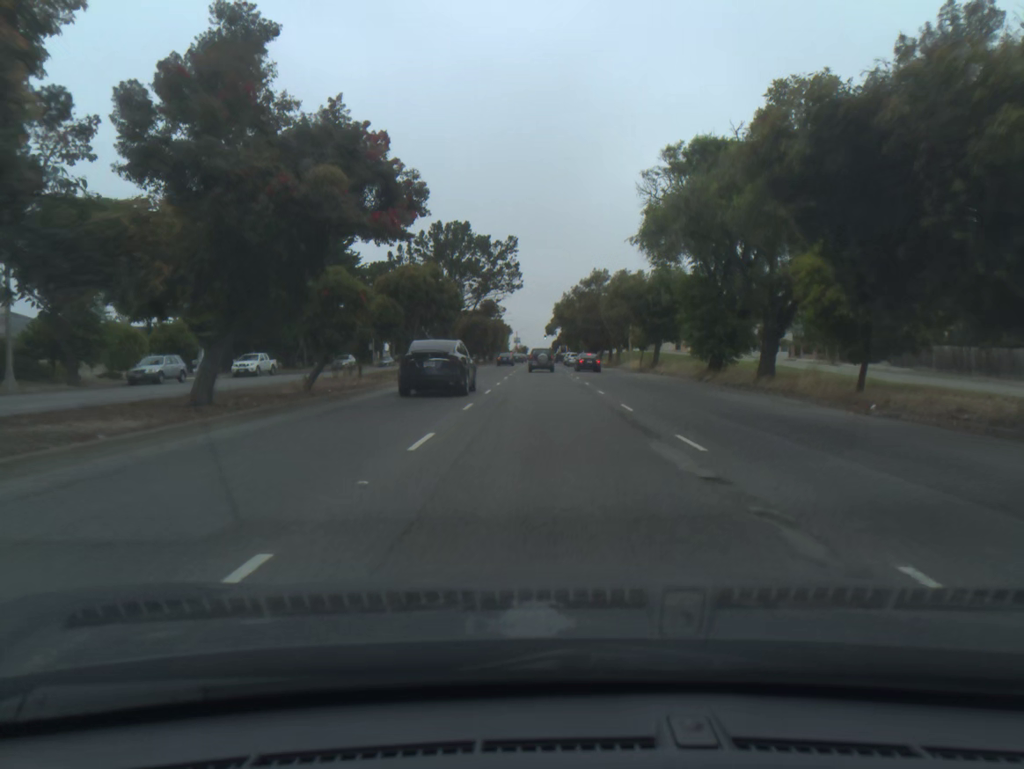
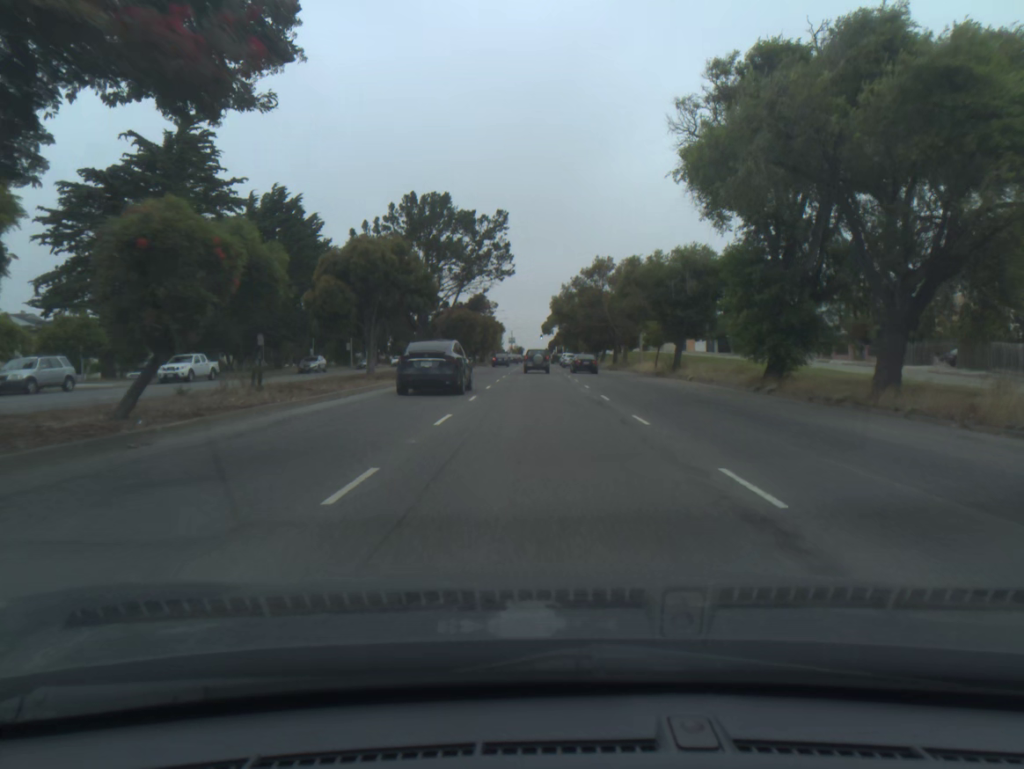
(0.0, +10.8) m; 0°
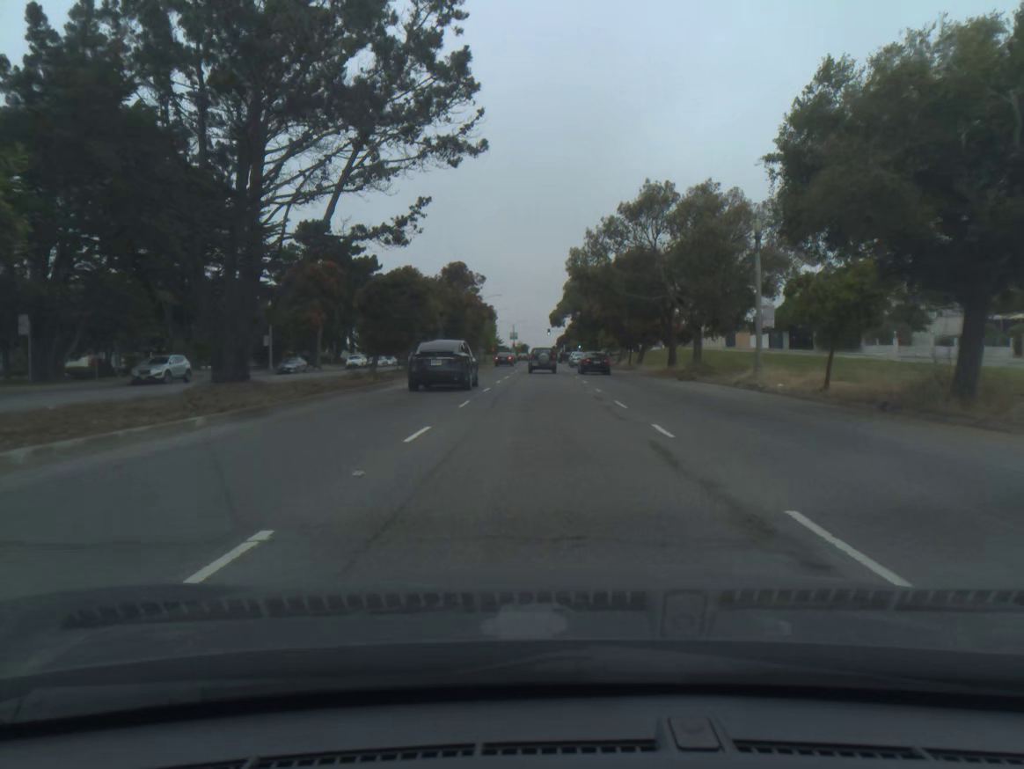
(-0.1, +32.0) m; 0°
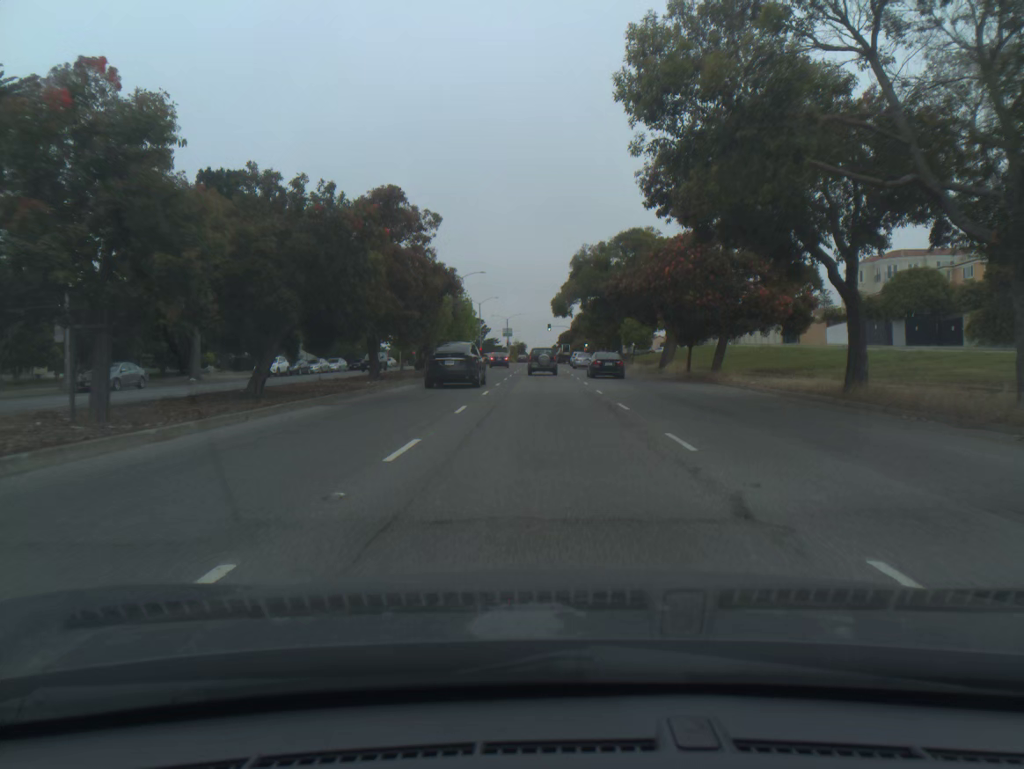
(0.0, +30.0) m; 0°
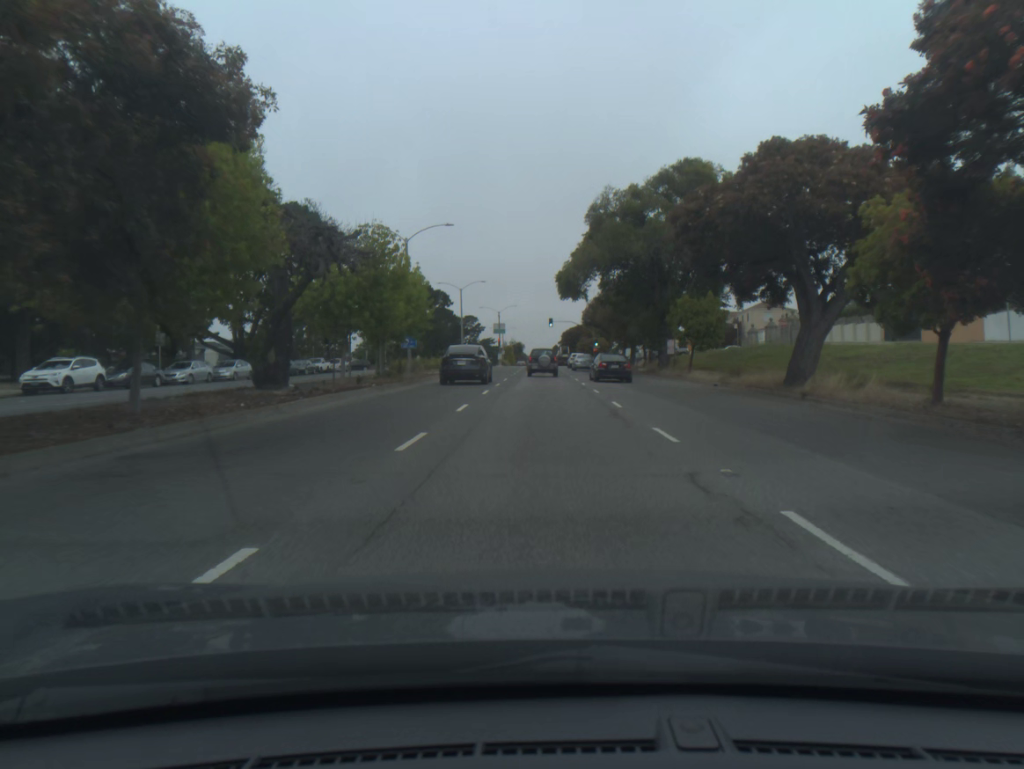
(0.0, +28.2) m; 0°
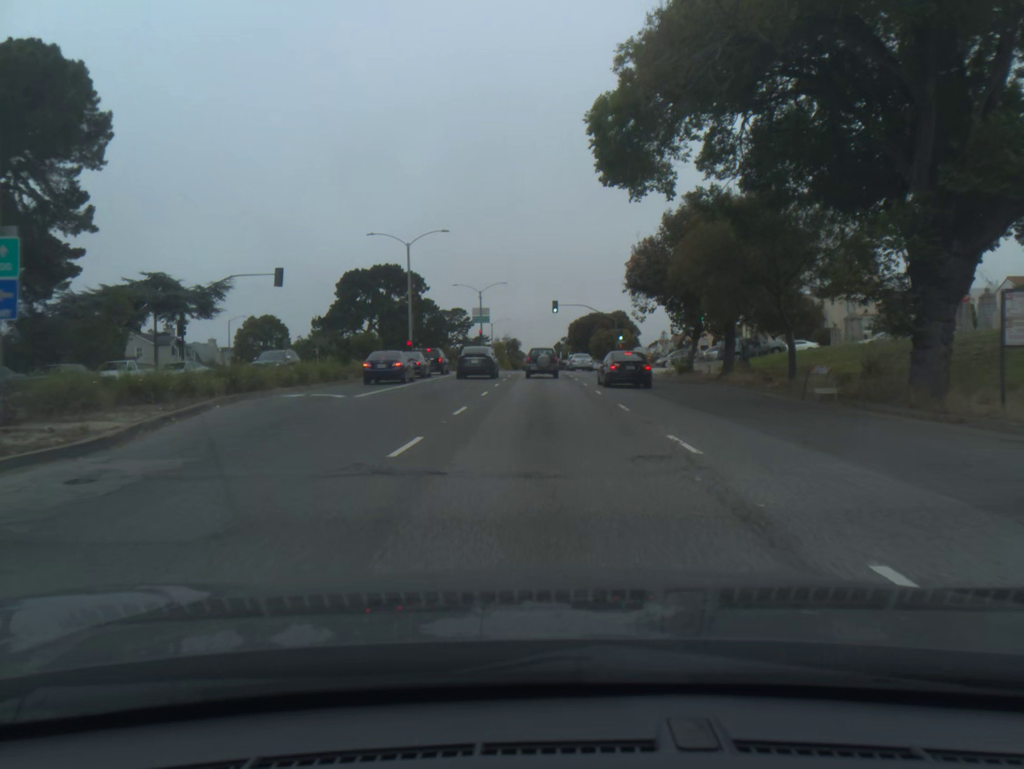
(0.0, +36.9) m; 0°
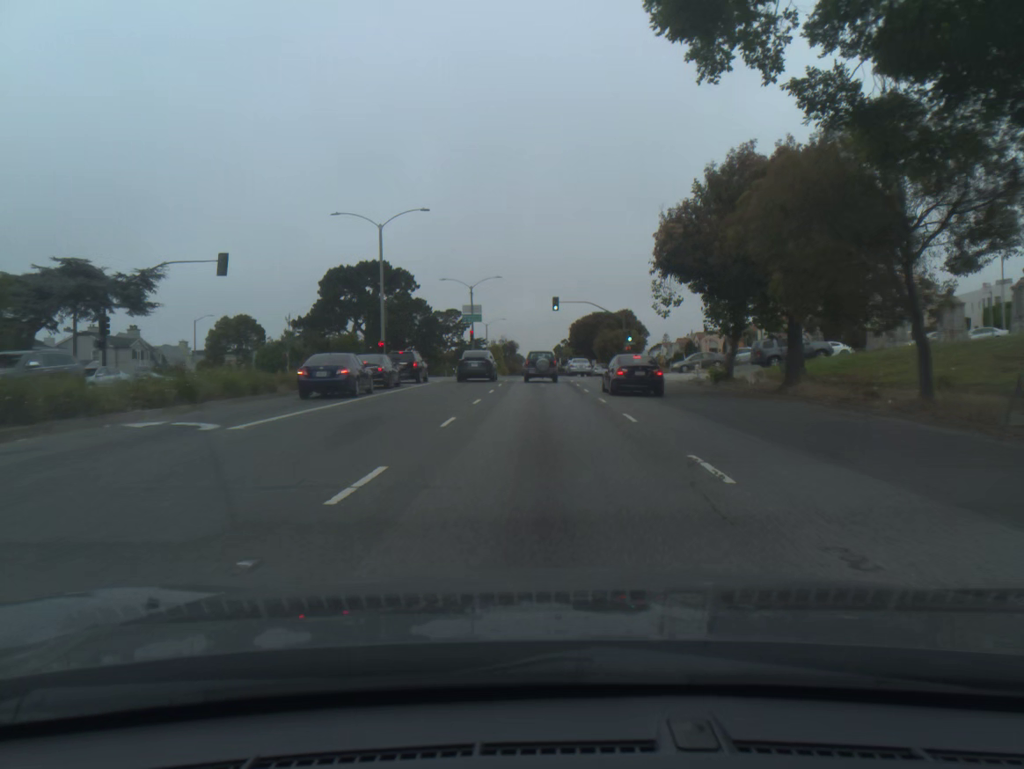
(0.0, +9.2) m; 0°
